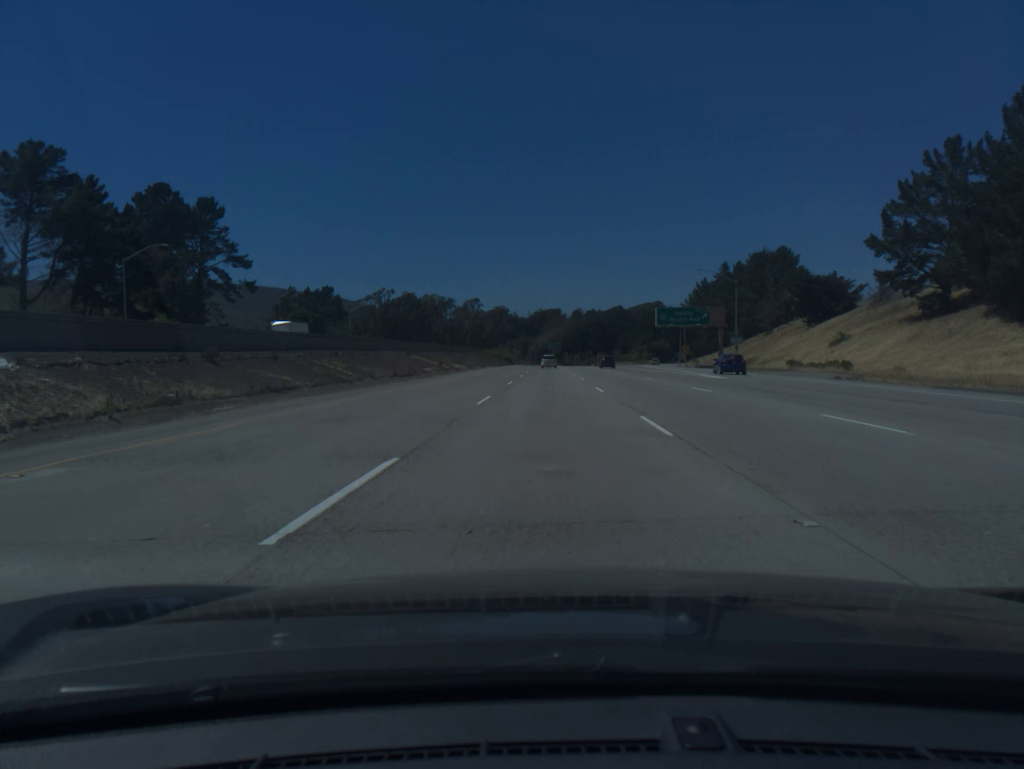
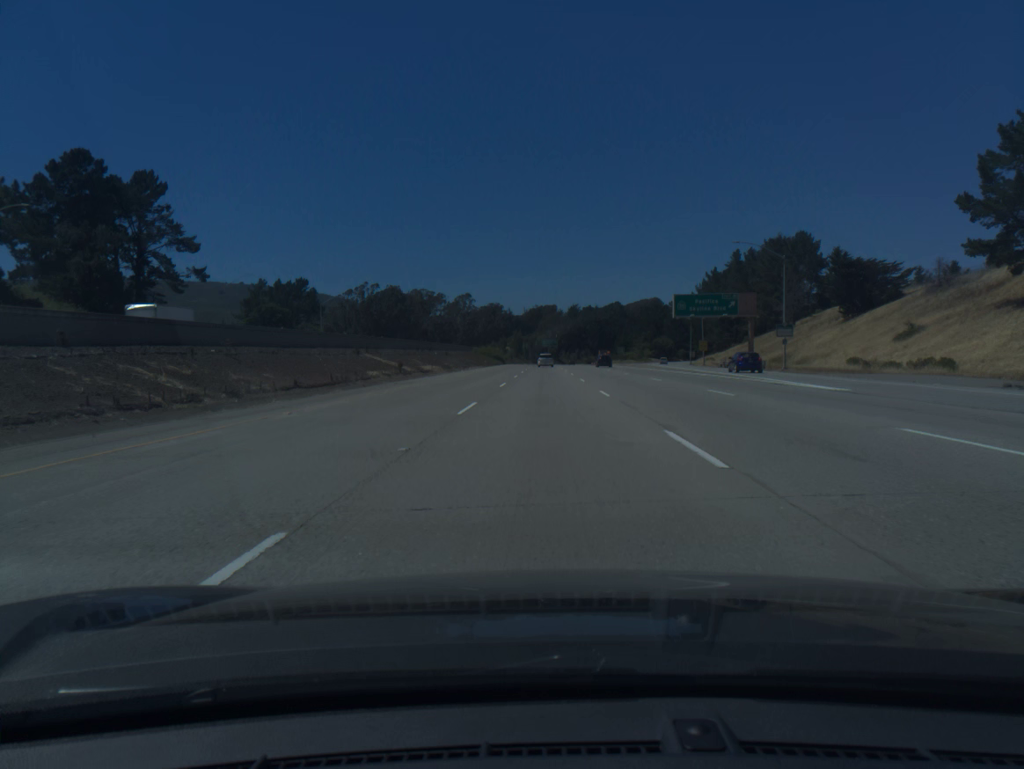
(0.0, +18.4) m; 0°
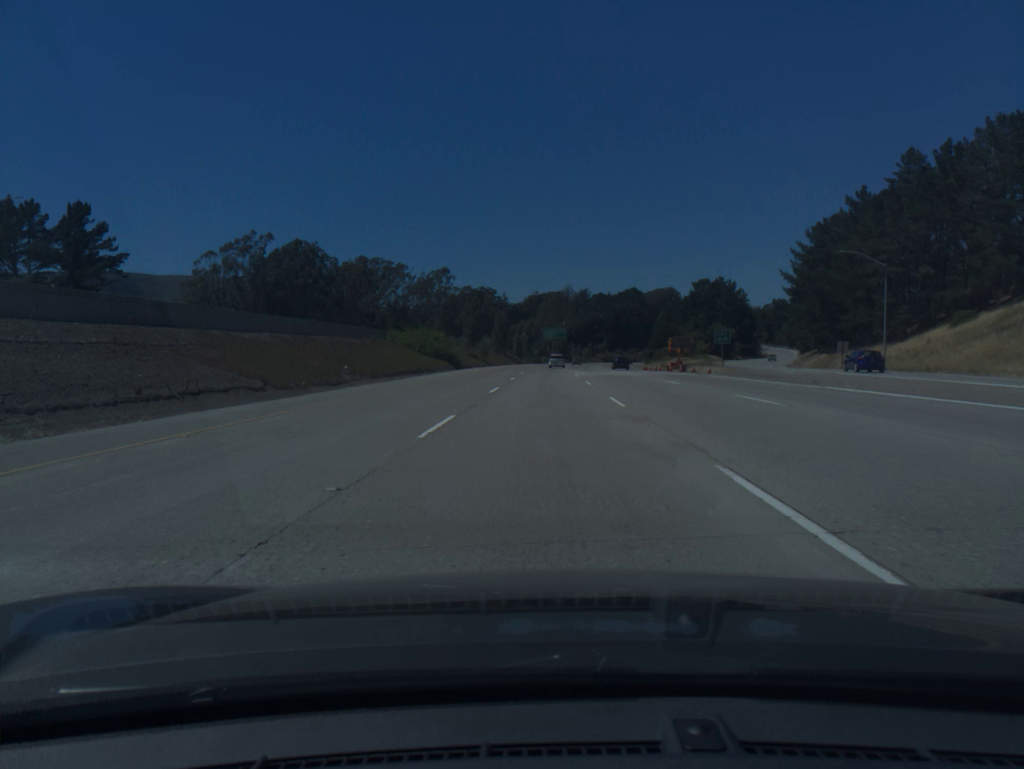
(0.0, +92.0) m; 0°
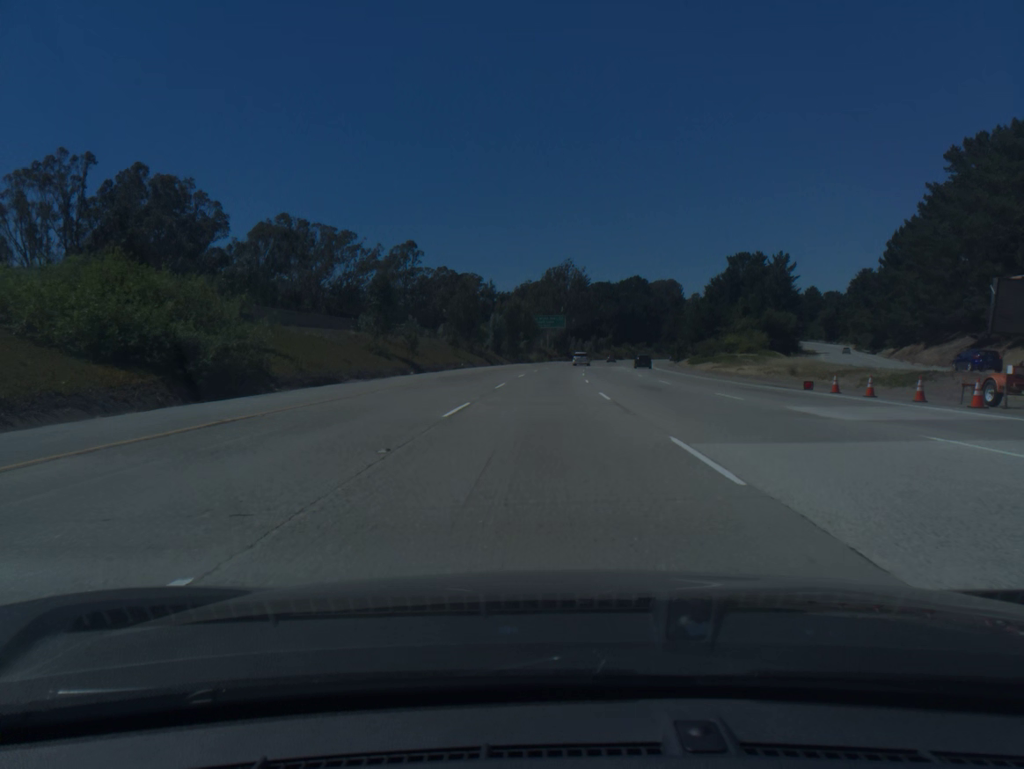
(+0.2, +55.2) m; 0°
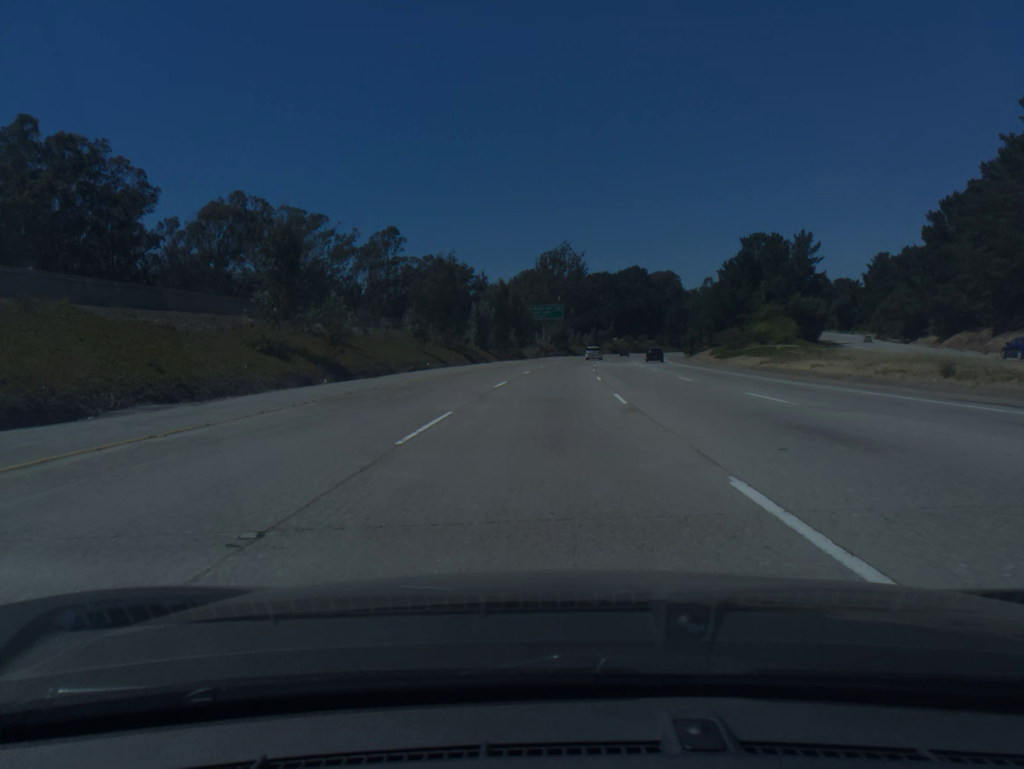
(+0.1, +18.4) m; 0°
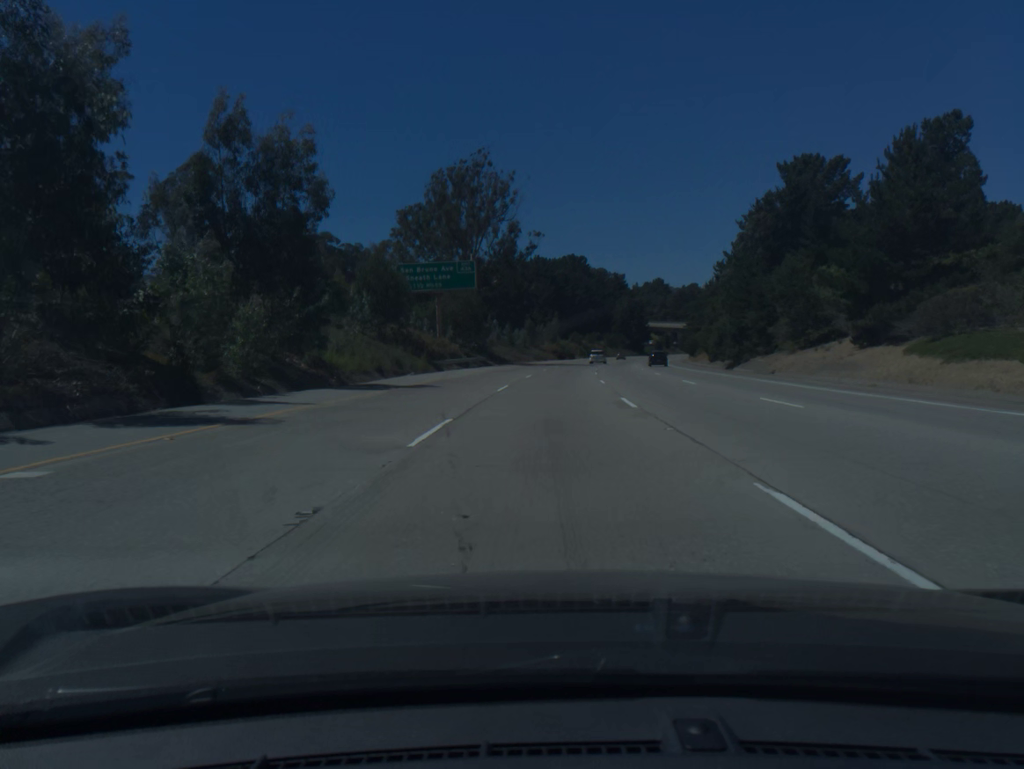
(+2.7, +73.5) m; +5°
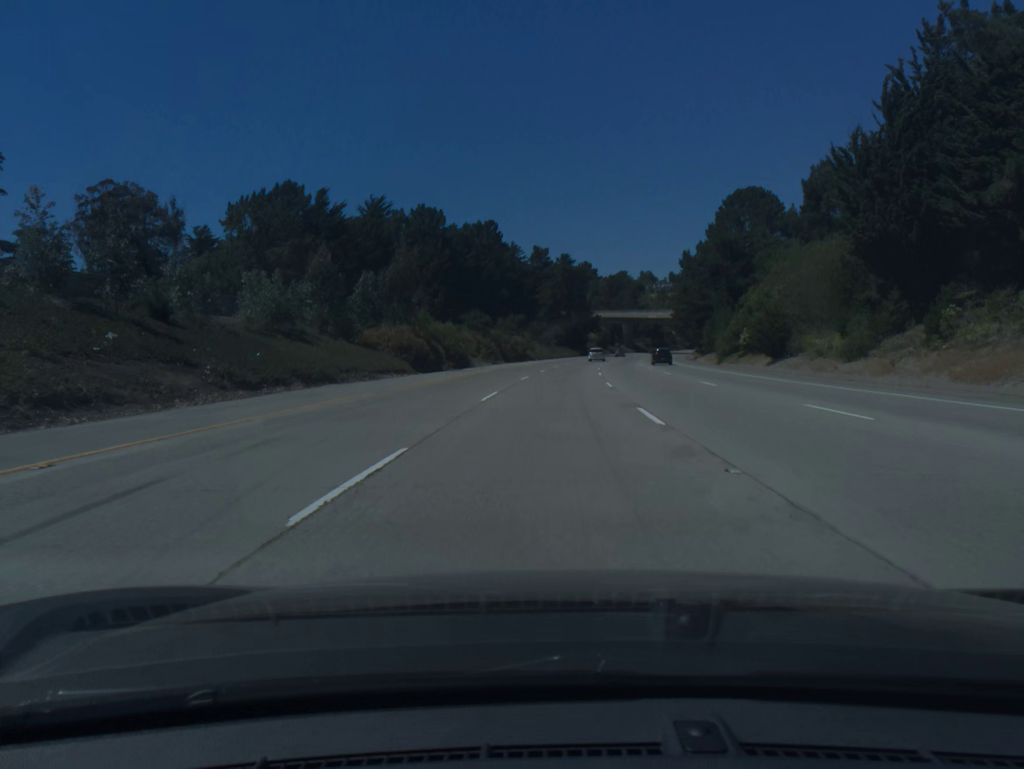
(+5.1, +92.3) m; +6°
